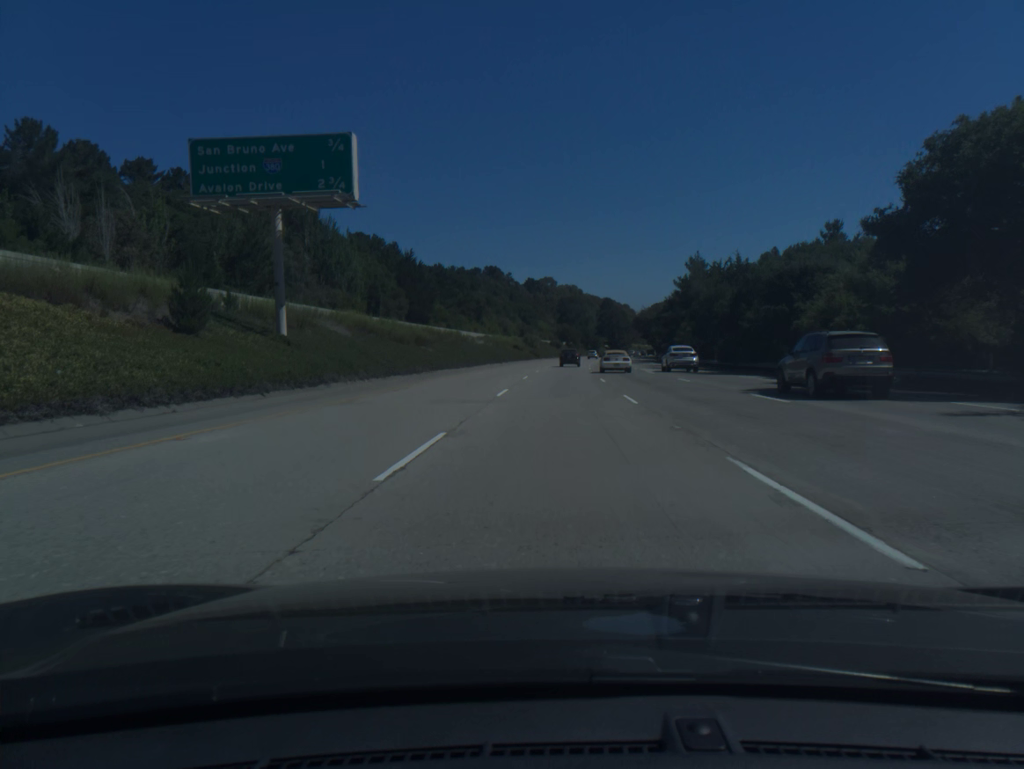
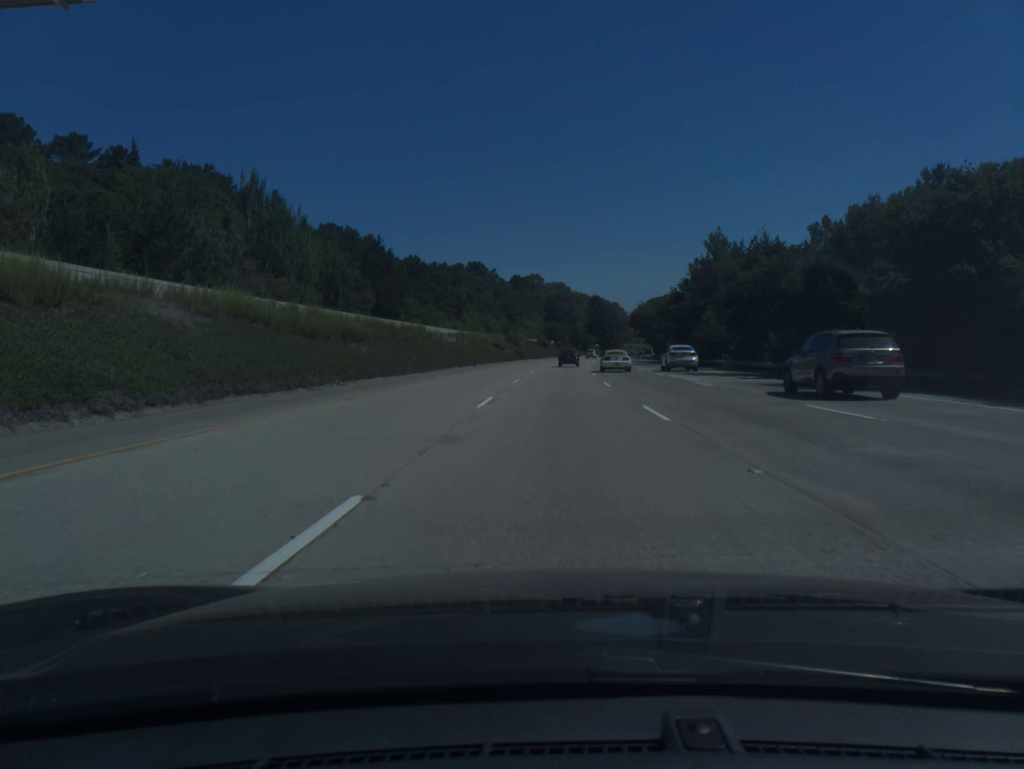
(+0.2, +19.9) m; +1°
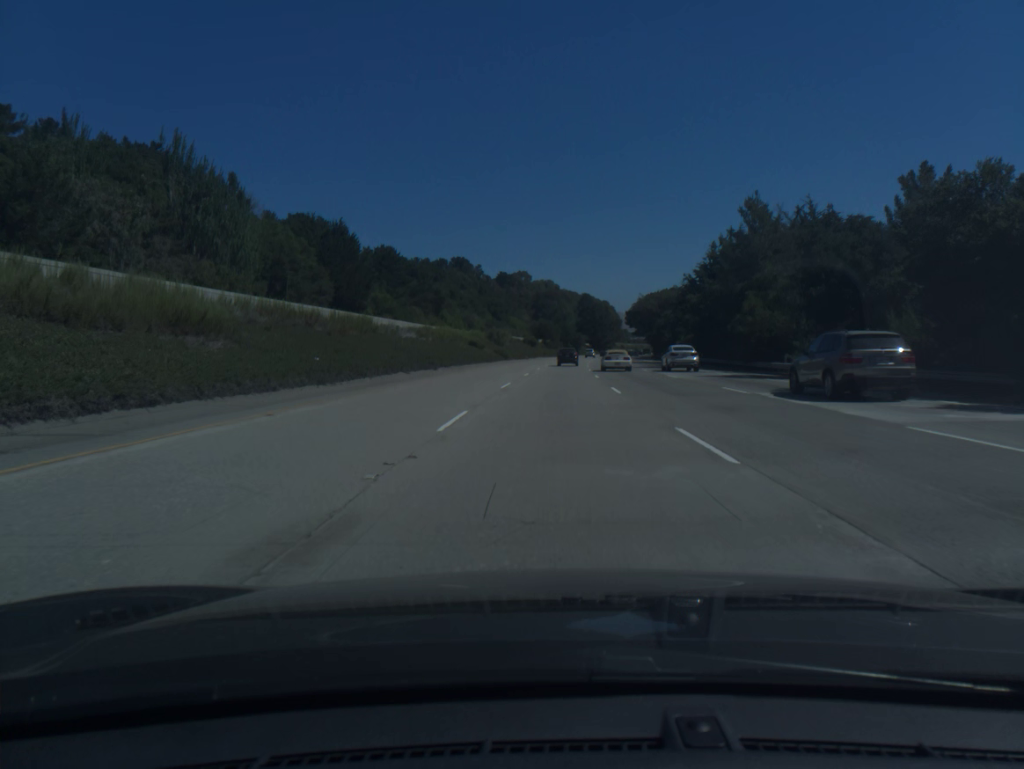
(+0.1, +19.9) m; +1°
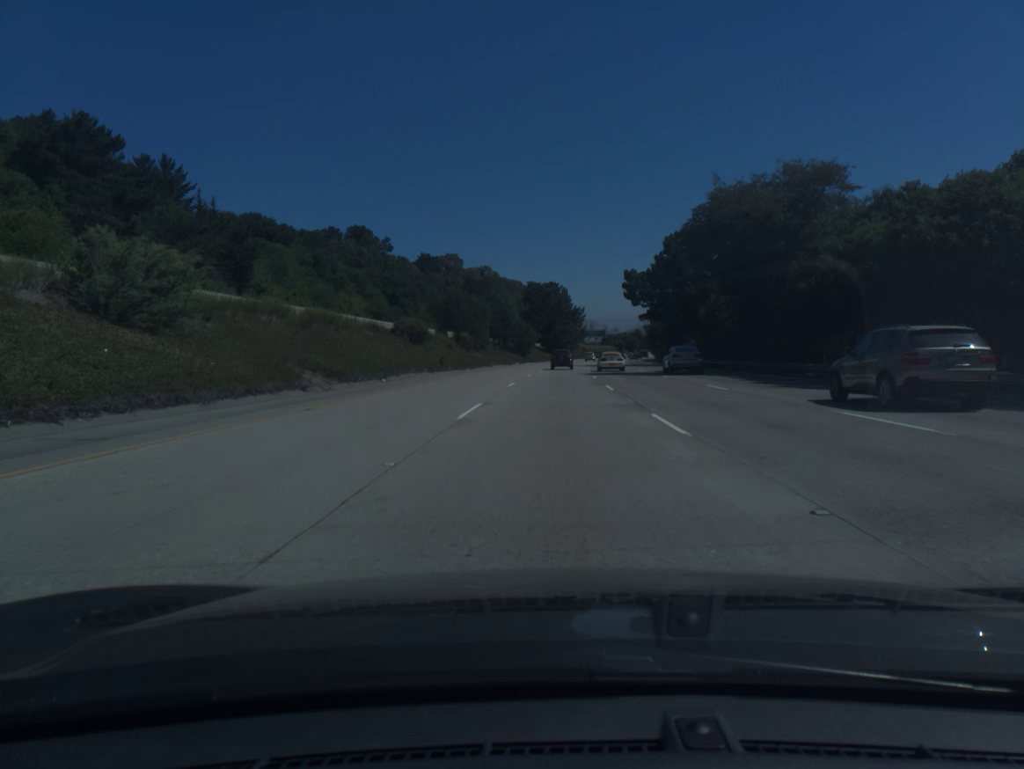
(+3.5, +99.2) m; +4°
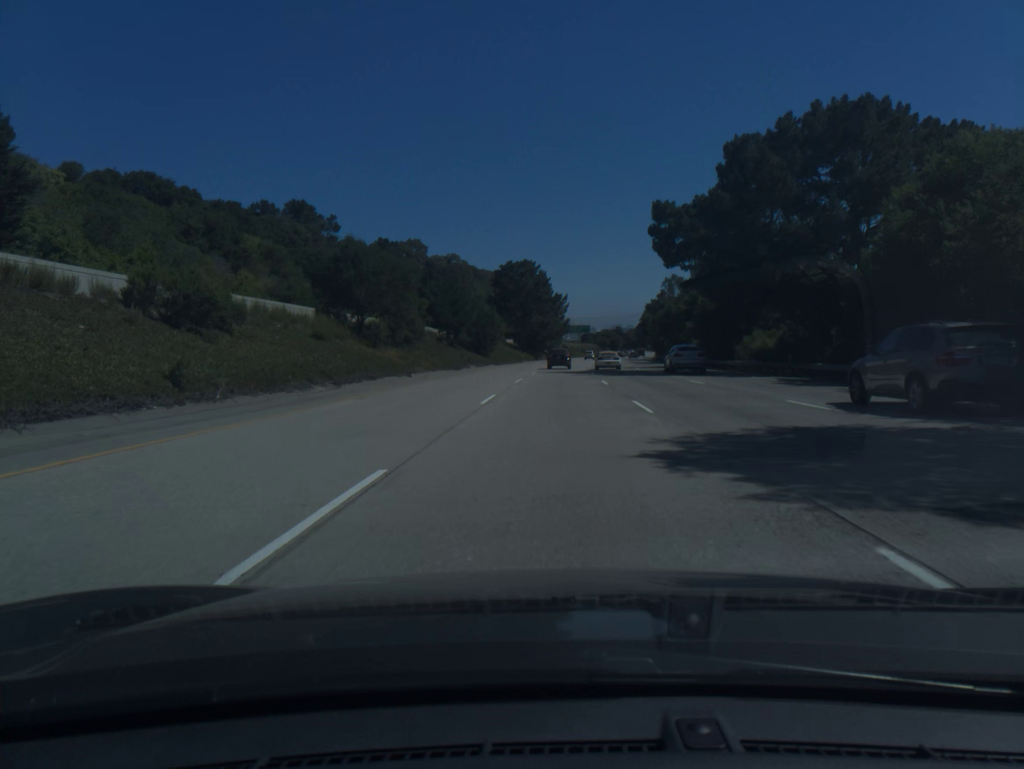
(+0.6, +39.7) m; +2°
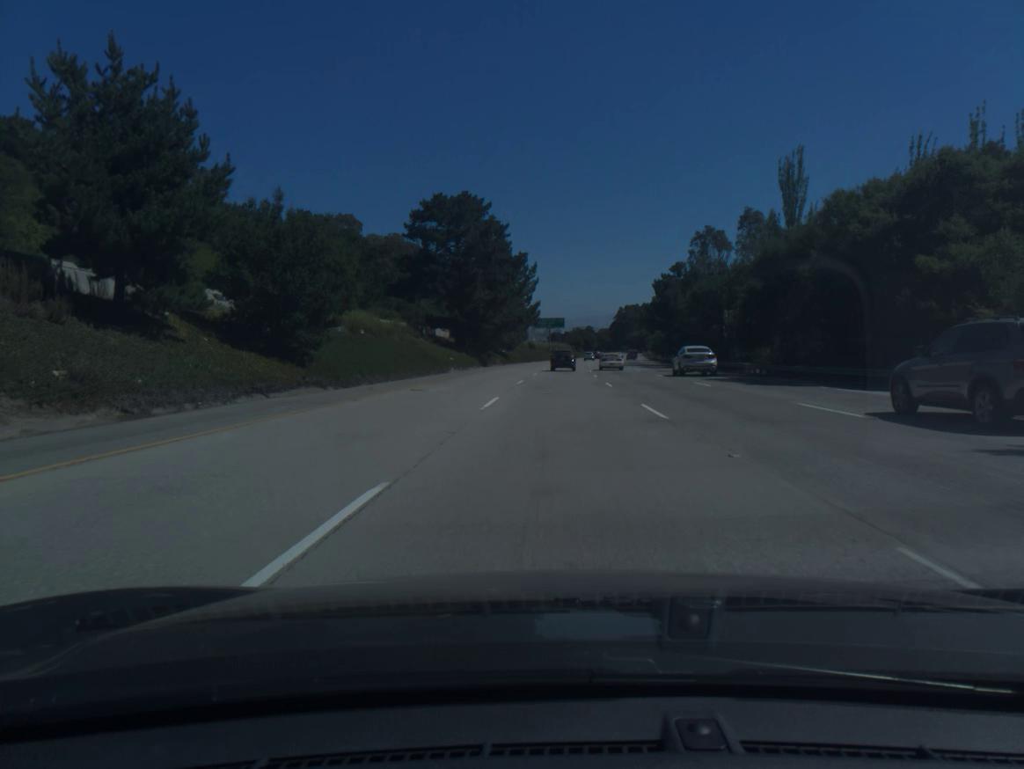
(+1.2, +59.3) m; +3°
